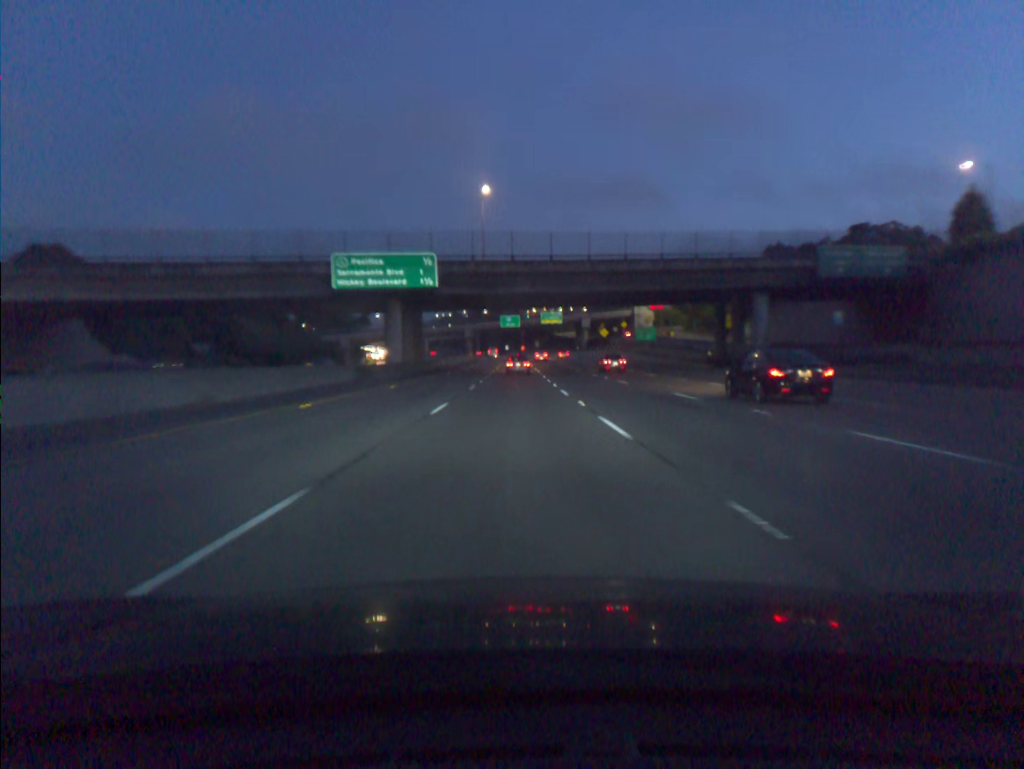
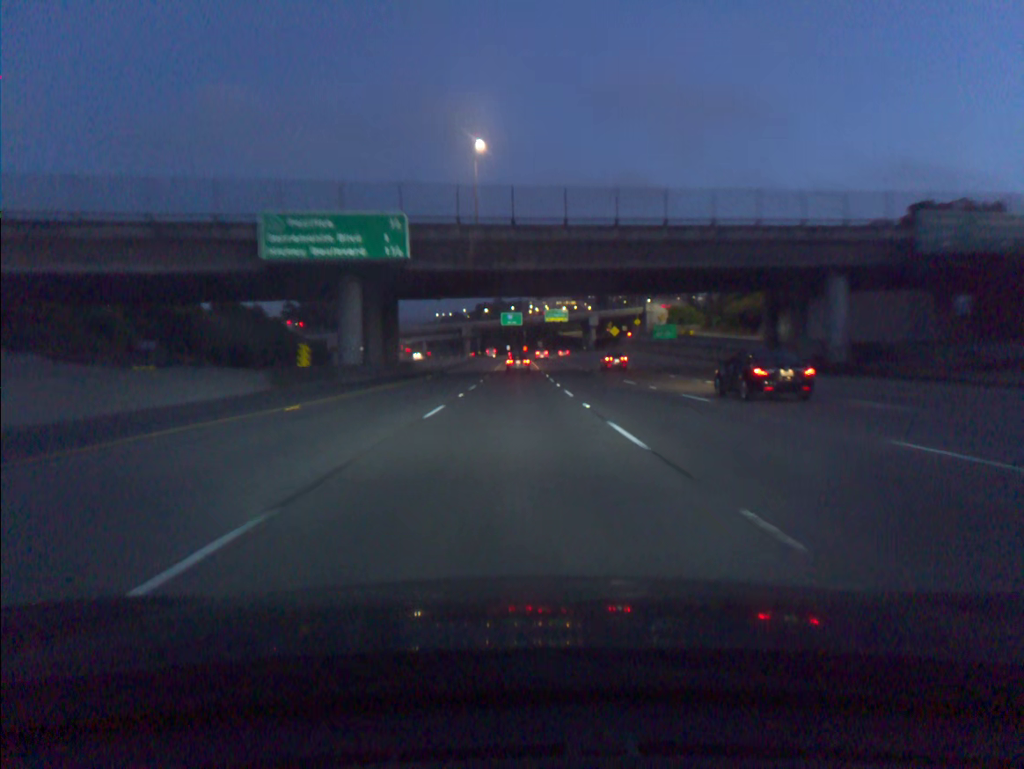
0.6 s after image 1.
(0.0, +15.9) m; 0°
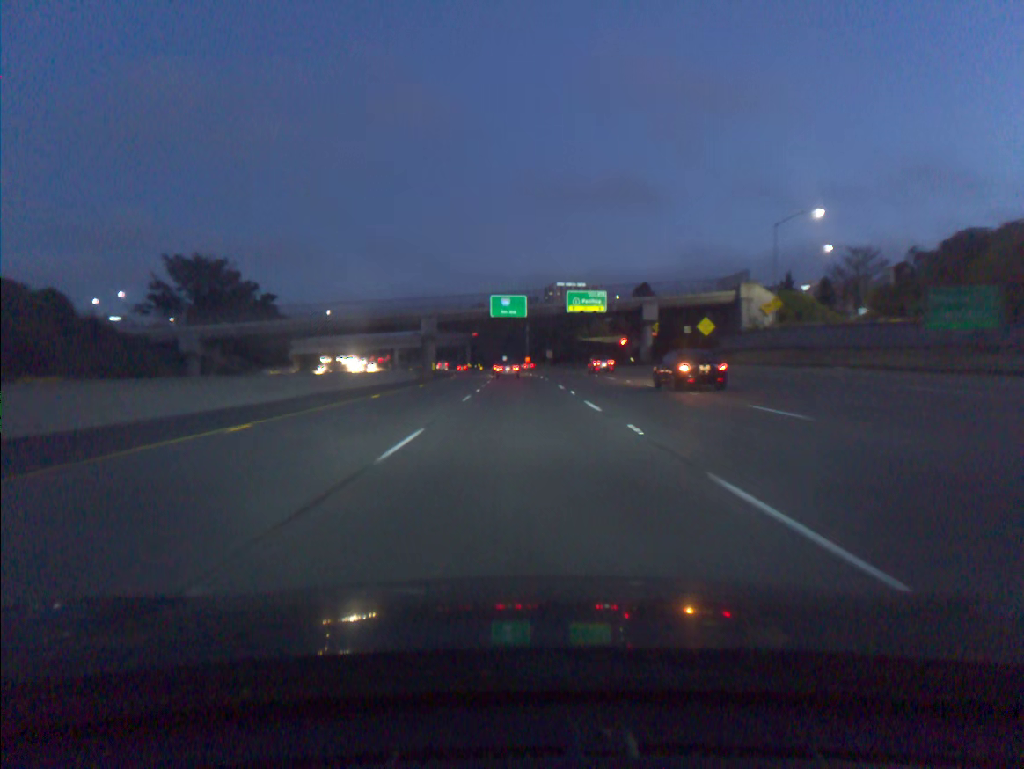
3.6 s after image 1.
(-0.3, +79.9) m; 0°
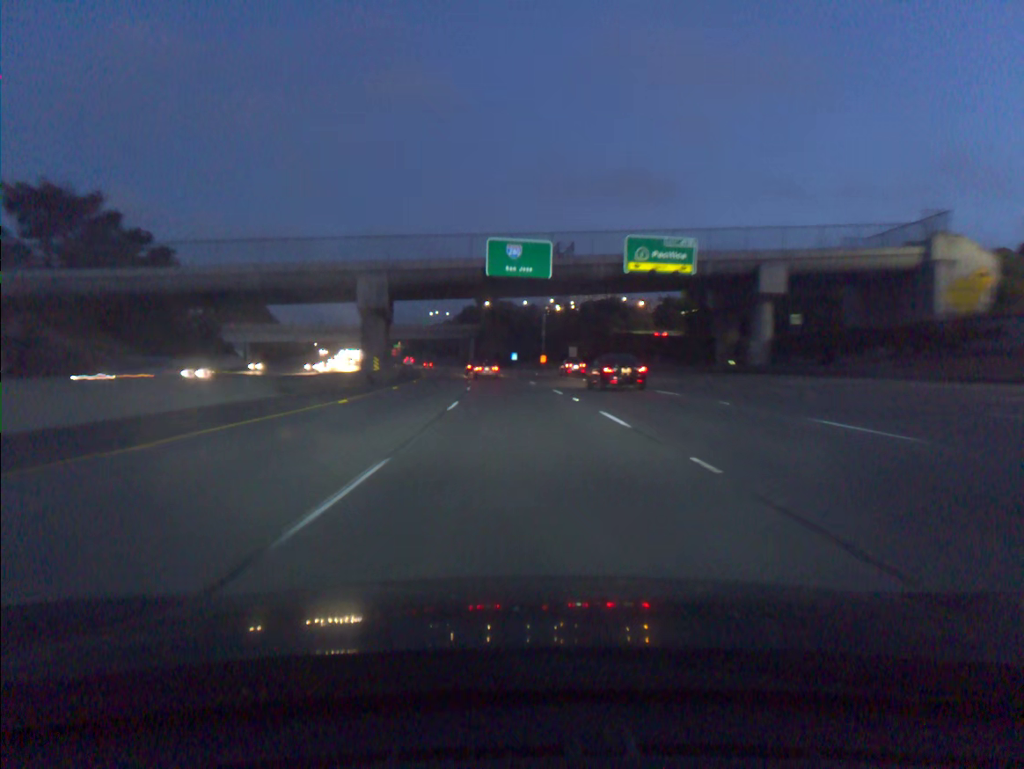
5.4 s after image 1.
(-0.2, +48.2) m; -1°
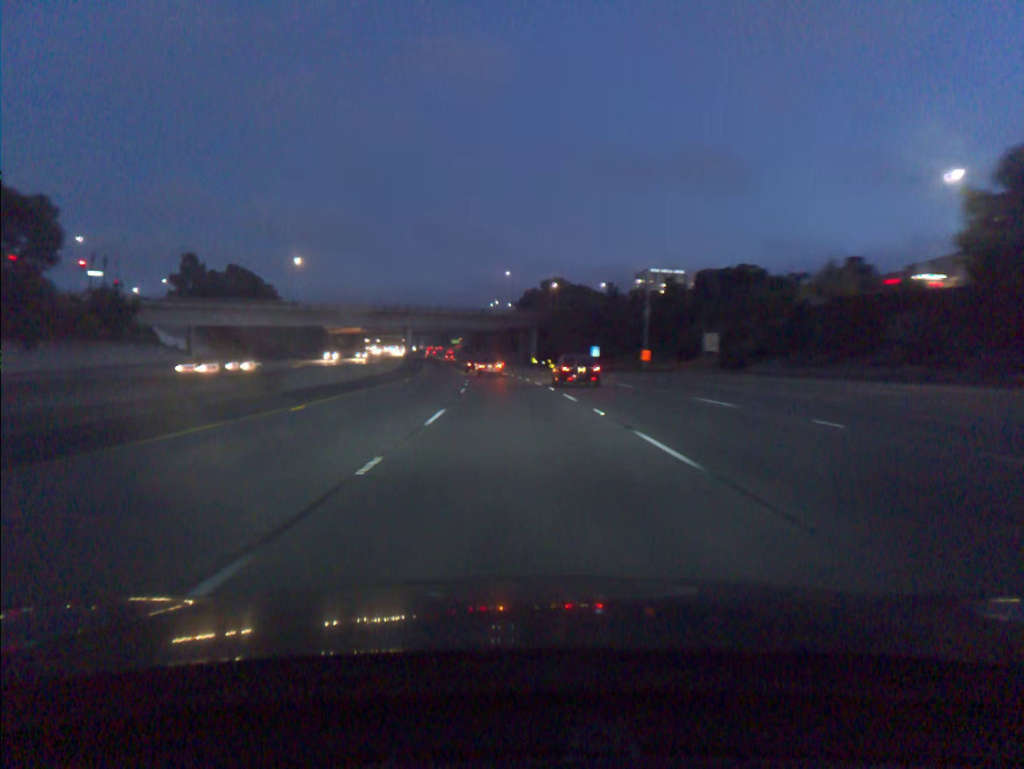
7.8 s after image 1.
(-2.3, +63.7) m; -5°
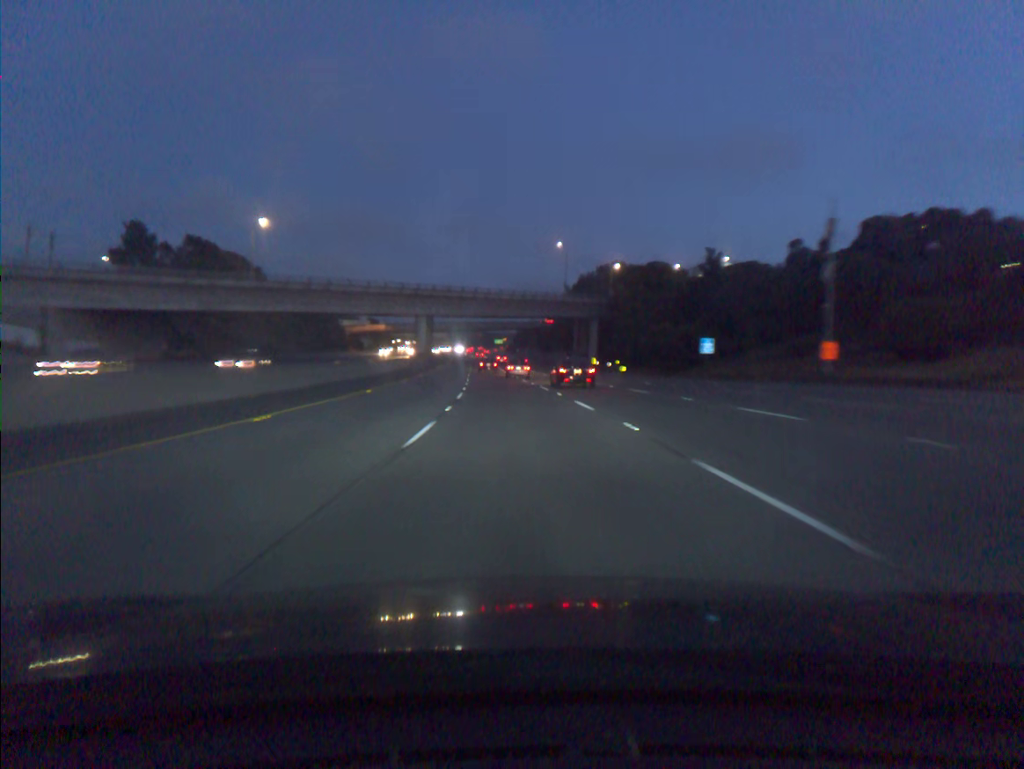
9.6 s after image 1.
(-1.5, +47.4) m; -3°
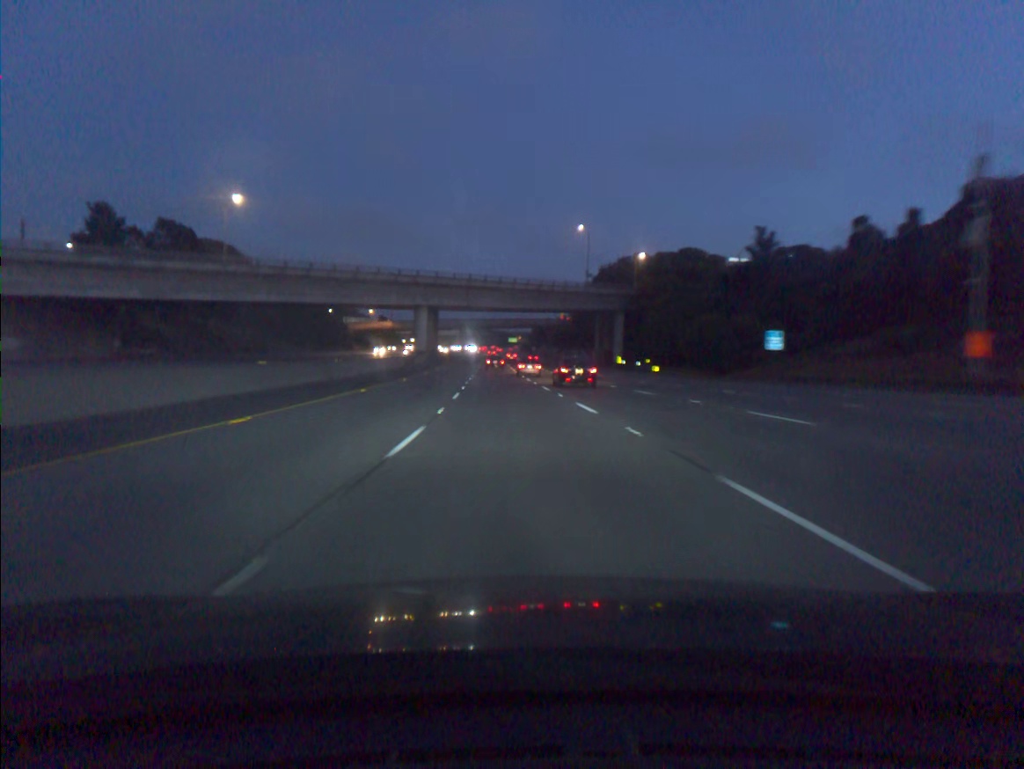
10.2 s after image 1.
(-0.1, +15.8) m; -1°
